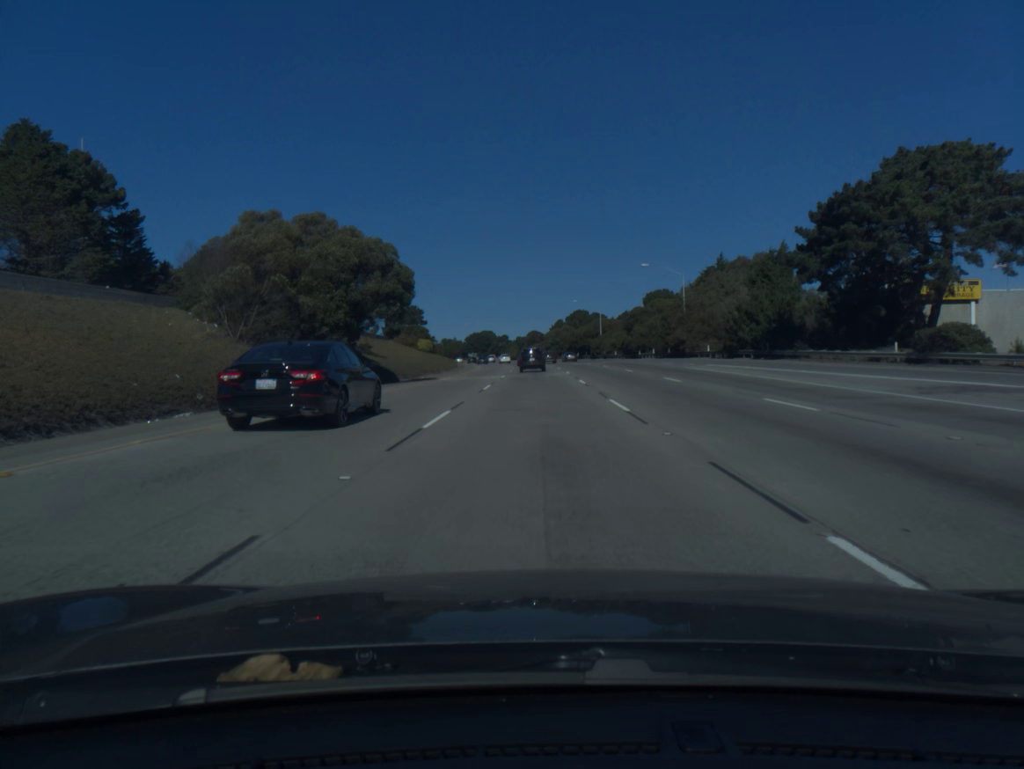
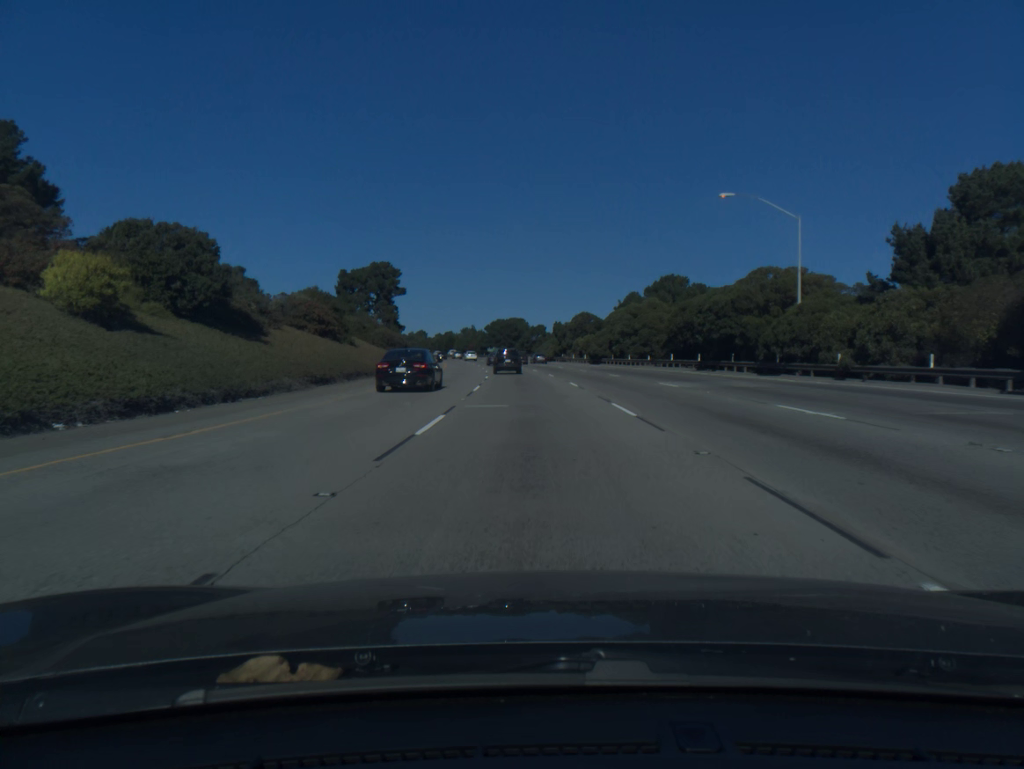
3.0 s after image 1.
(-1.4, +88.7) m; -3°
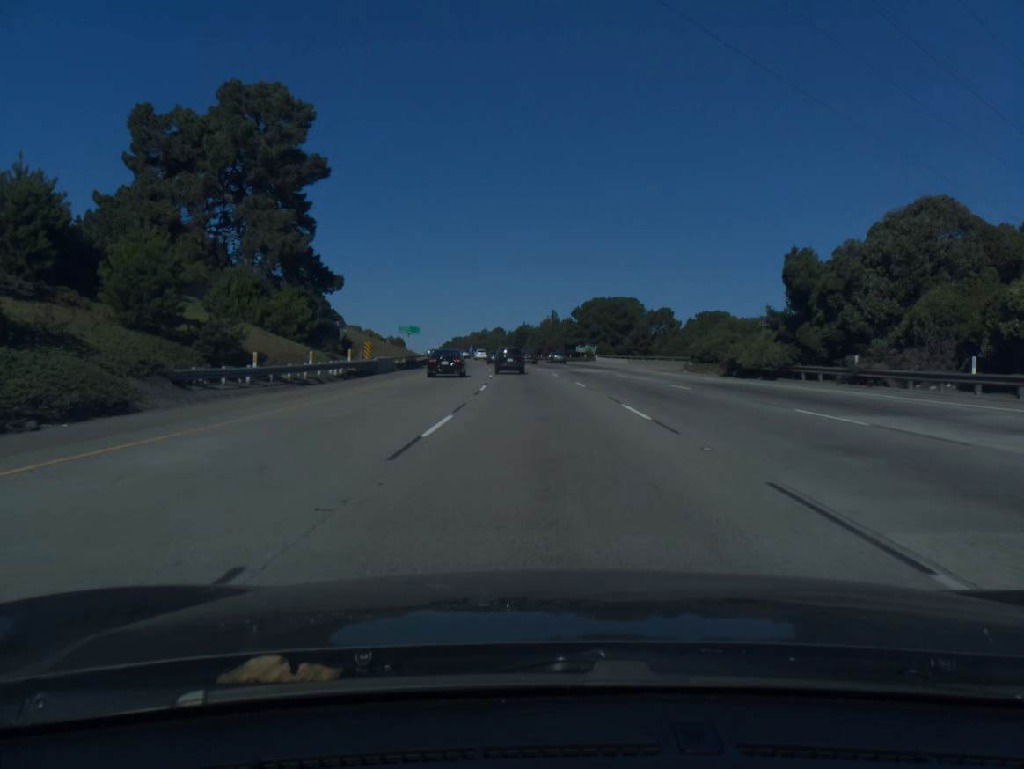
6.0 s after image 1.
(-5.5, +87.8) m; -7°
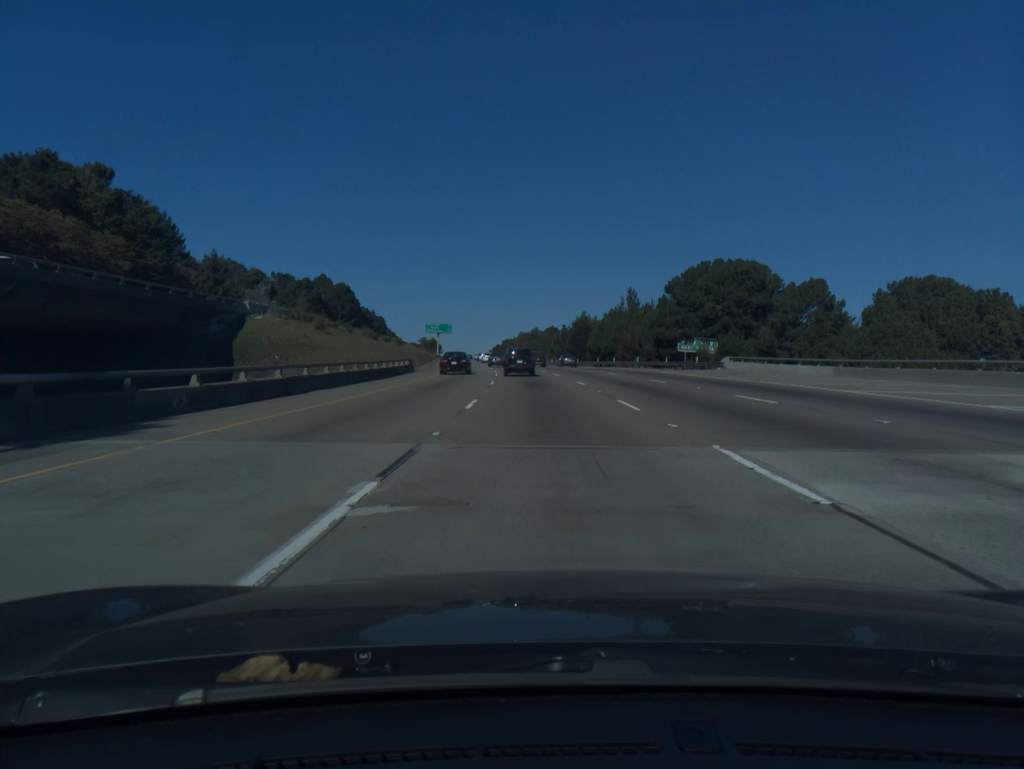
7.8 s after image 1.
(-1.8, +52.2) m; -4°
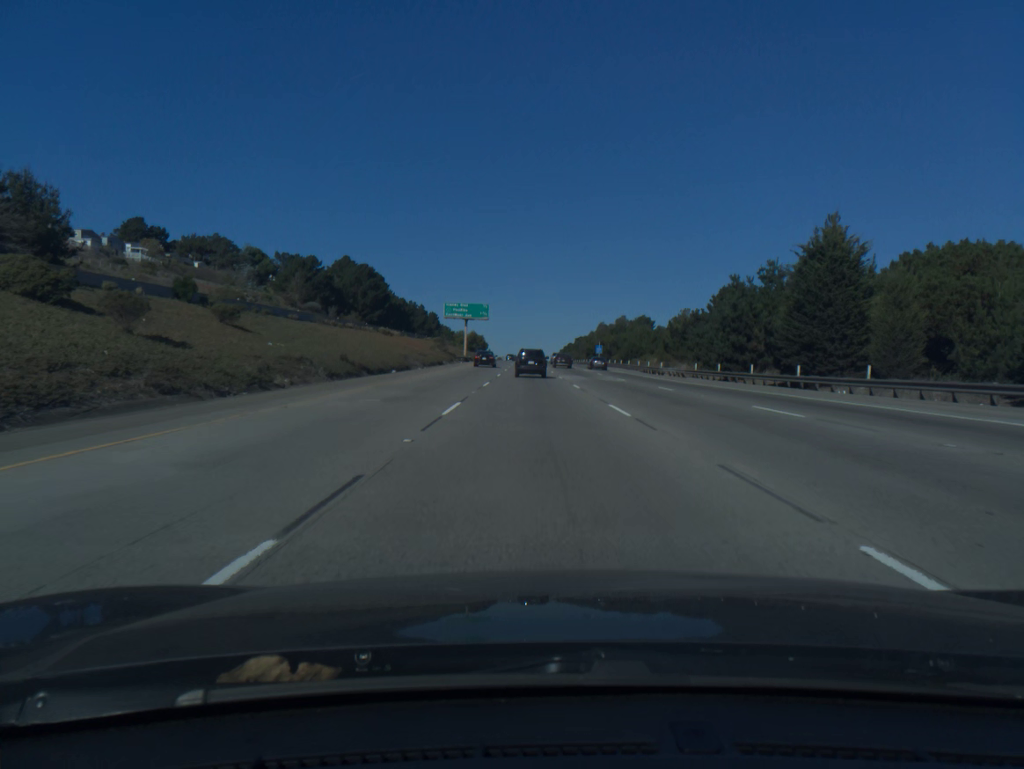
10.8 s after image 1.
(-4.1, +84.3) m; -5°
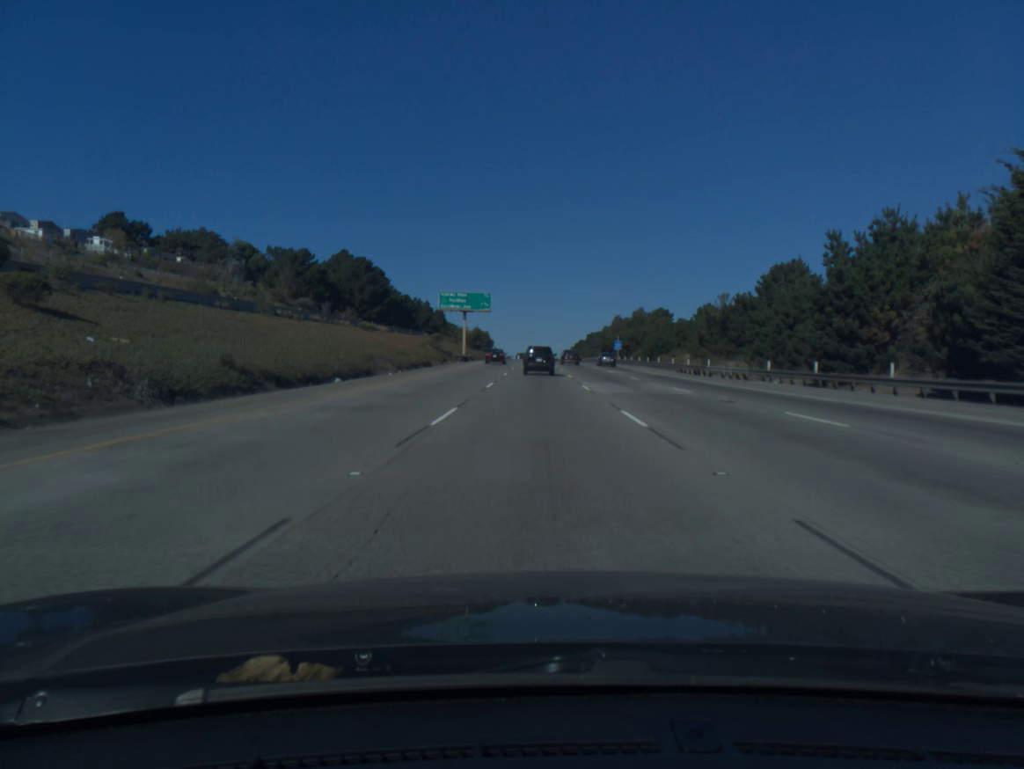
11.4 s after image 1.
(-0.1, +16.7) m; -1°
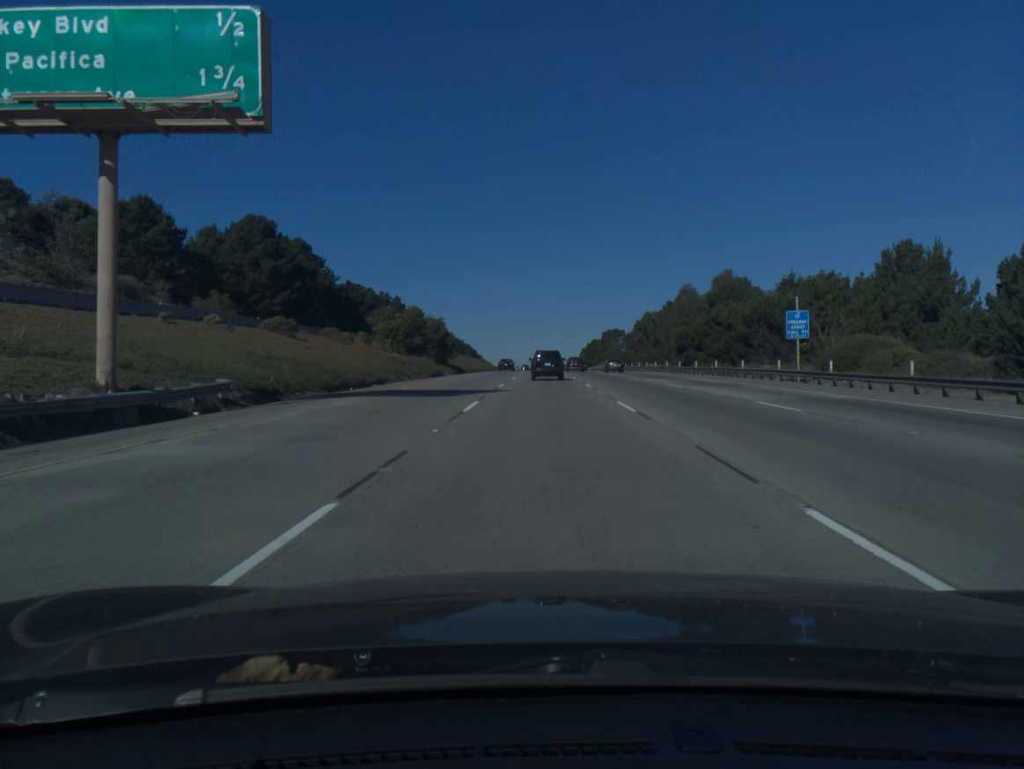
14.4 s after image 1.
(-0.7, +84.0) m; 0°
